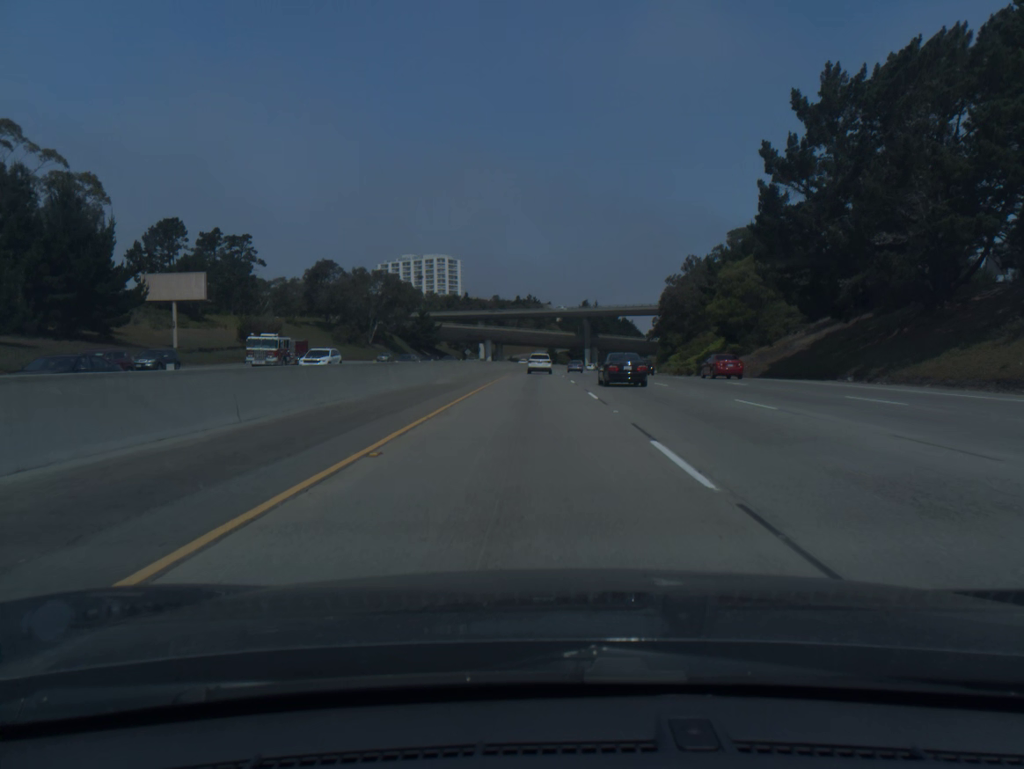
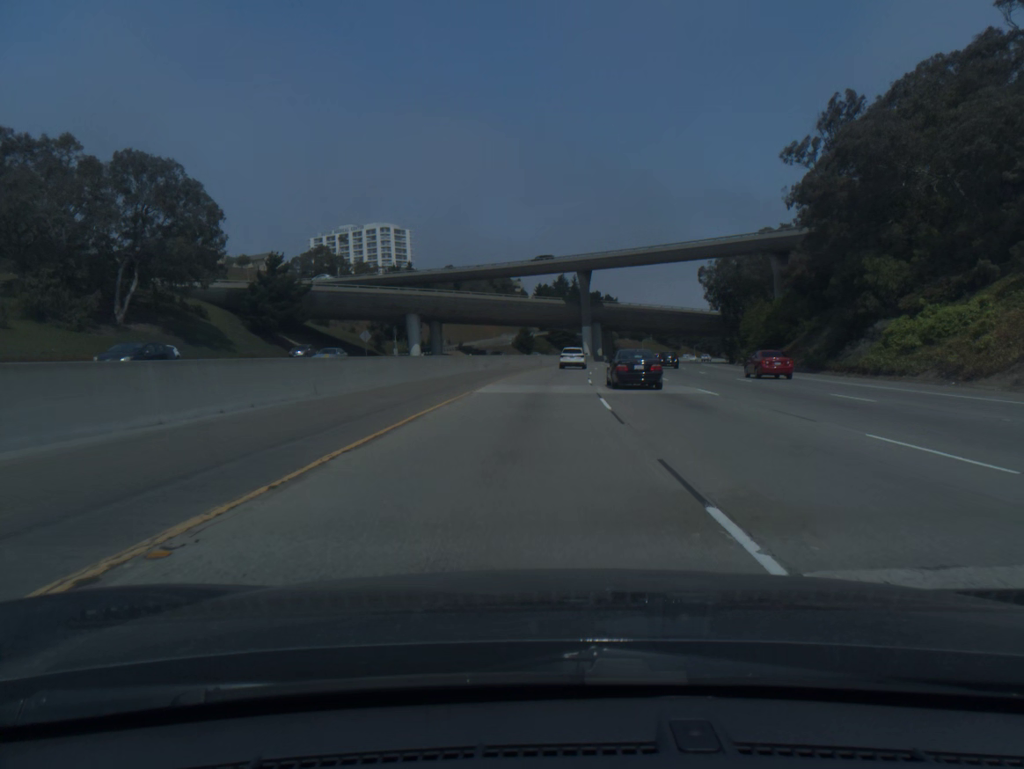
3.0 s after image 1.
(+0.5, +92.1) m; +2°
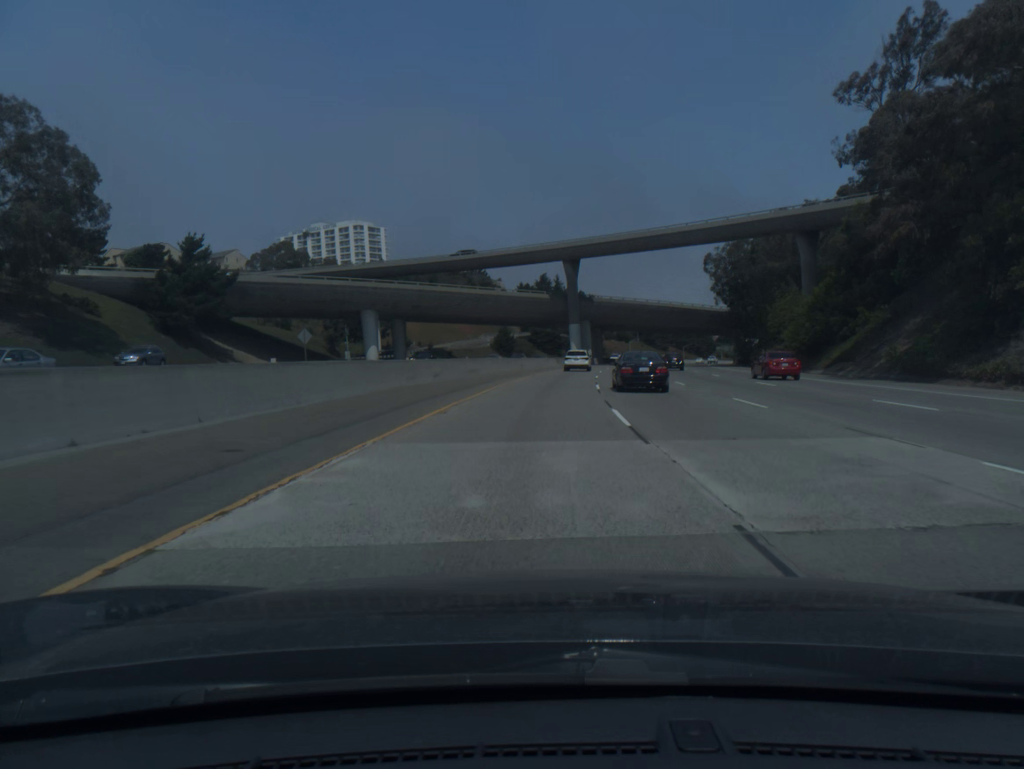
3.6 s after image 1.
(+0.2, +18.2) m; +1°
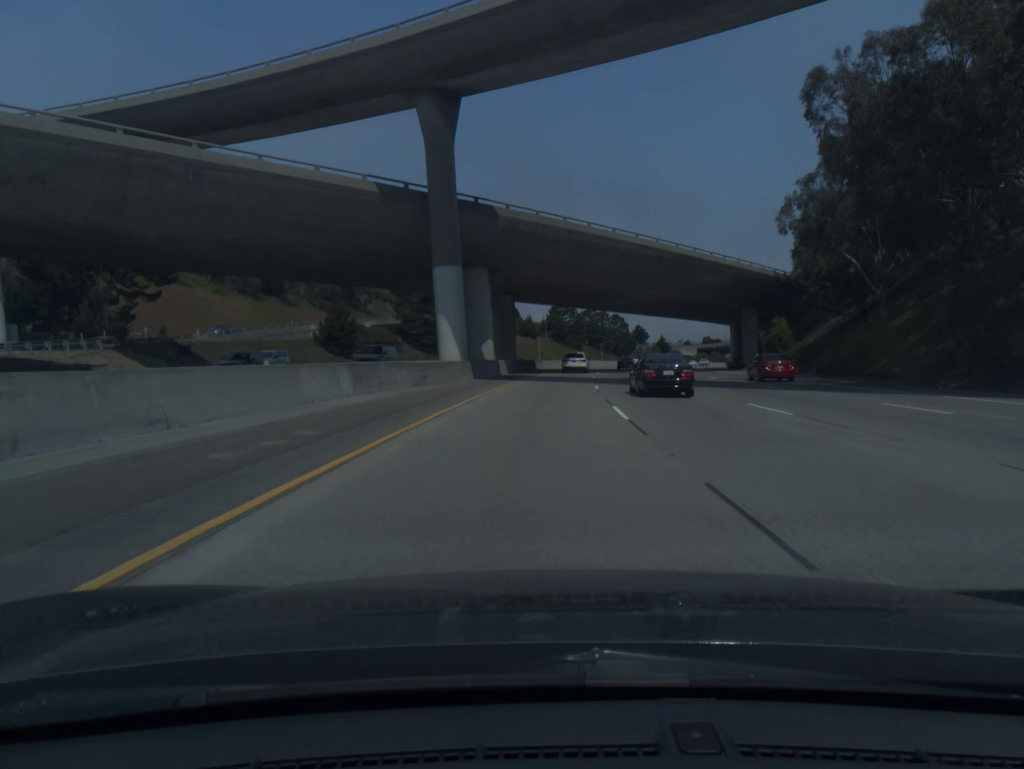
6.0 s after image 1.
(+4.3, +71.8) m; +7°
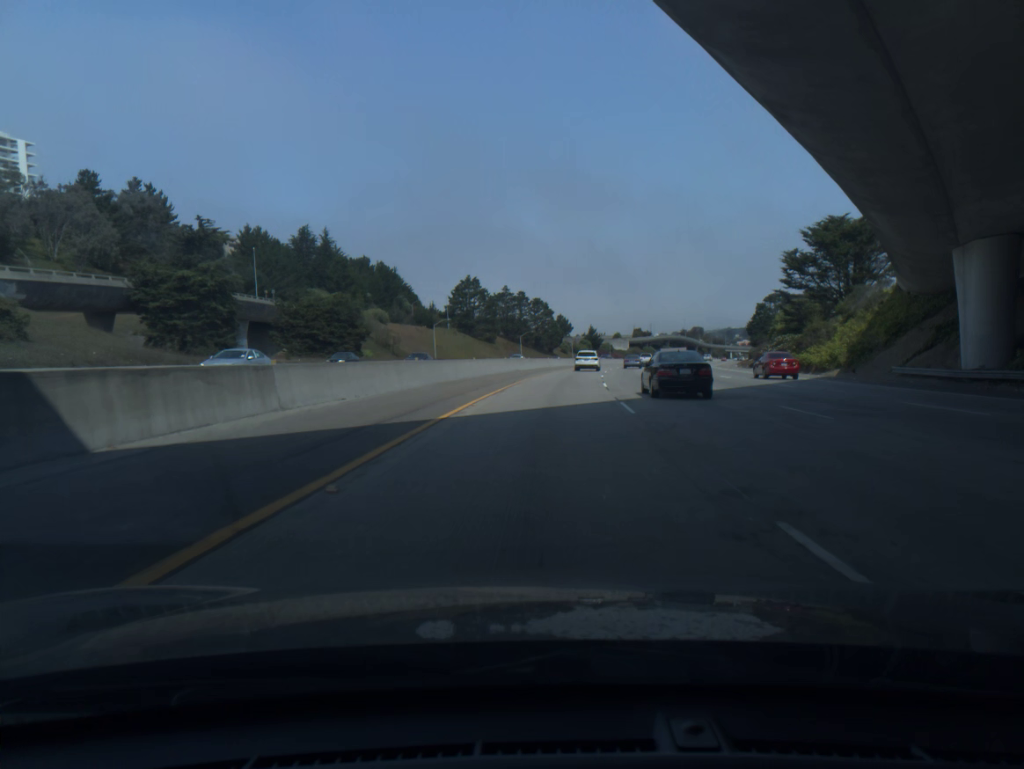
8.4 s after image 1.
(+3.8, +72.0) m; +6°
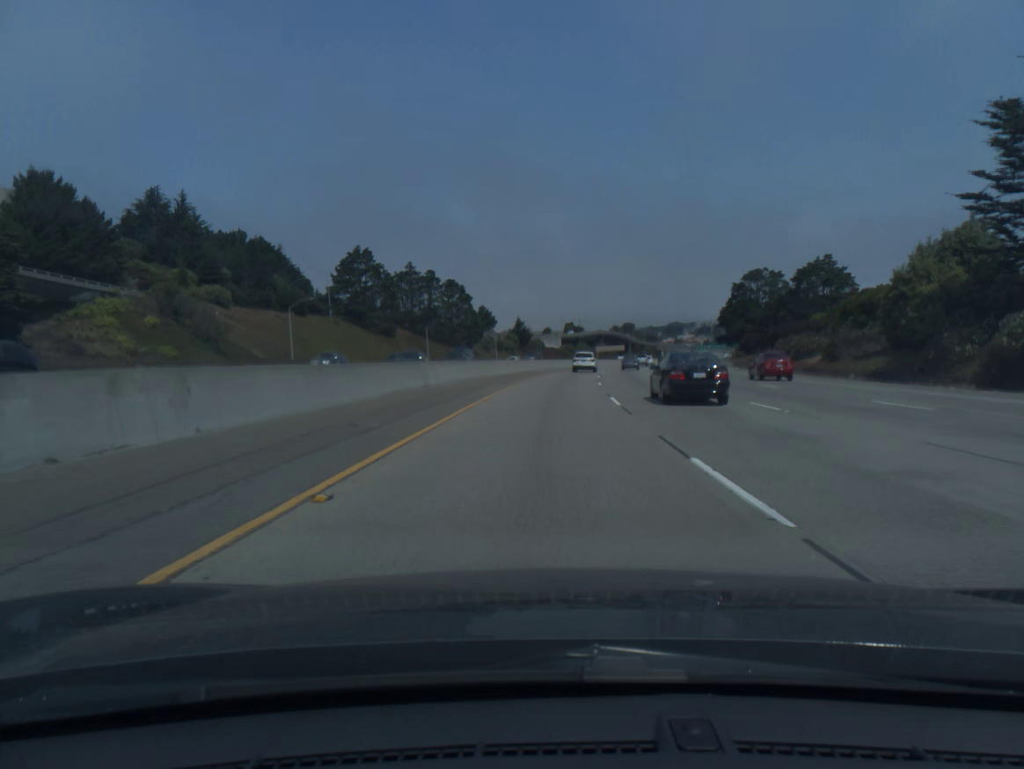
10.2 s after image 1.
(+2.6, +54.6) m; +5°
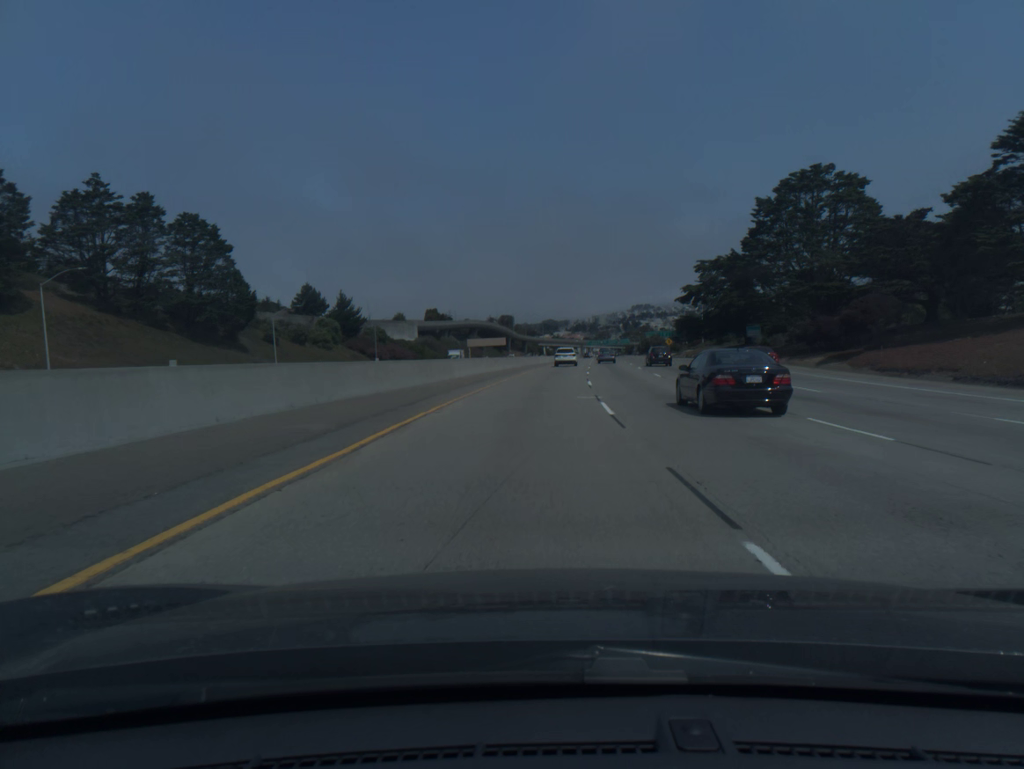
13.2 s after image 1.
(+7.3, +92.2) m; +9°
